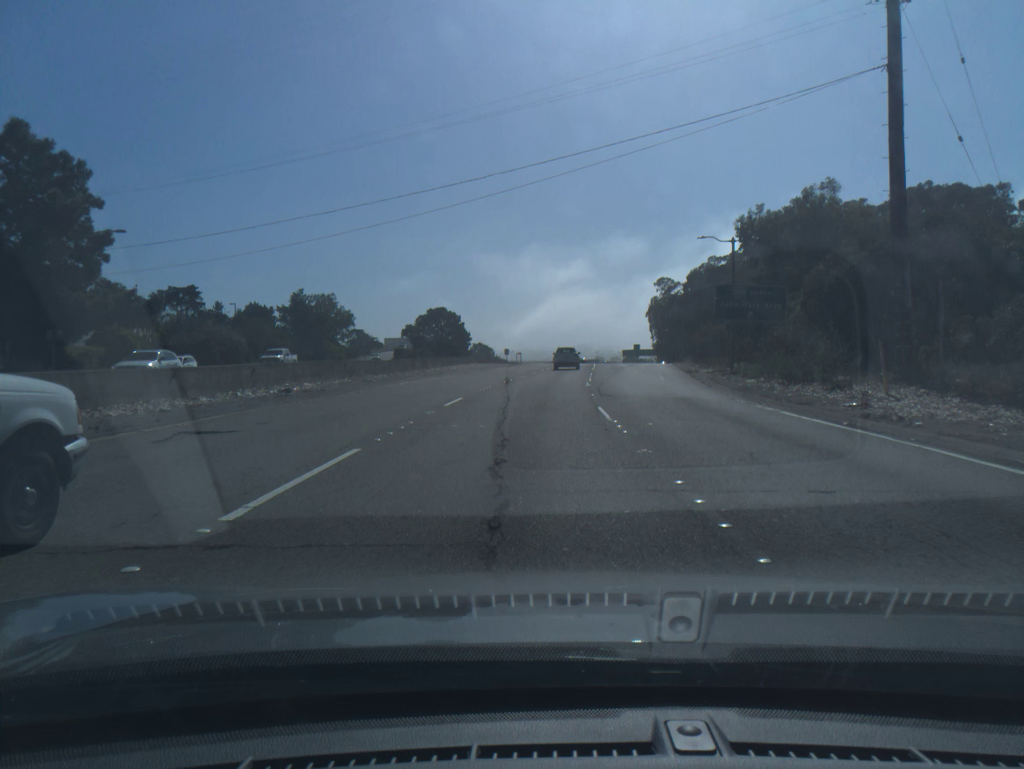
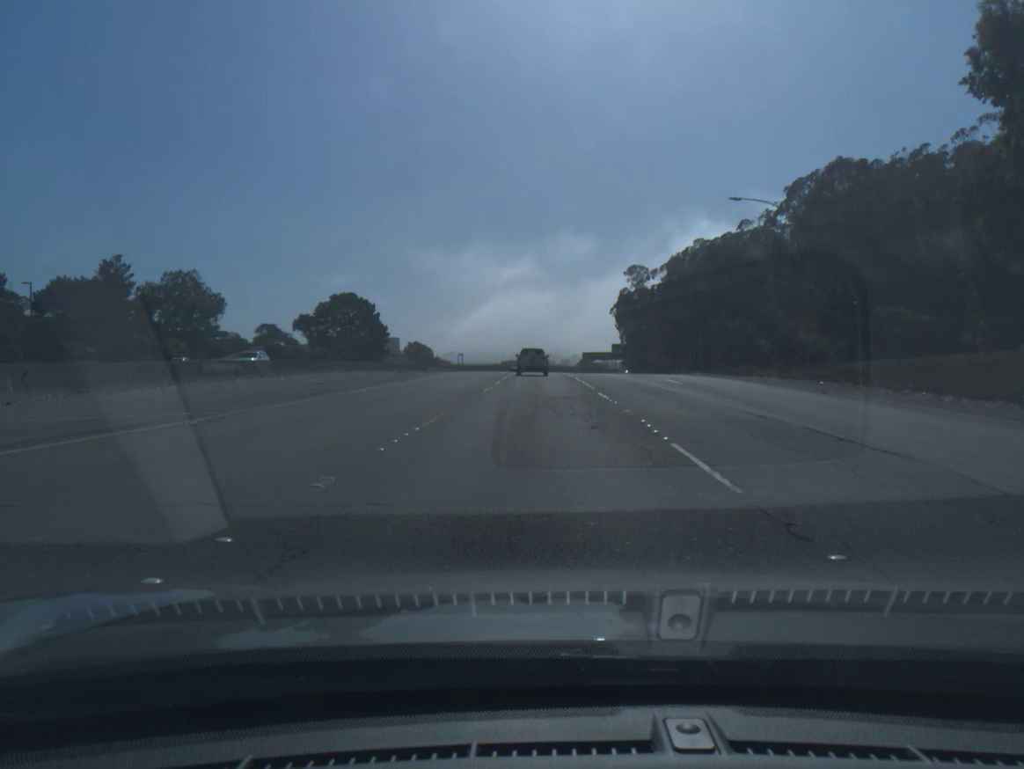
(+2.2, +54.1) m; +4°
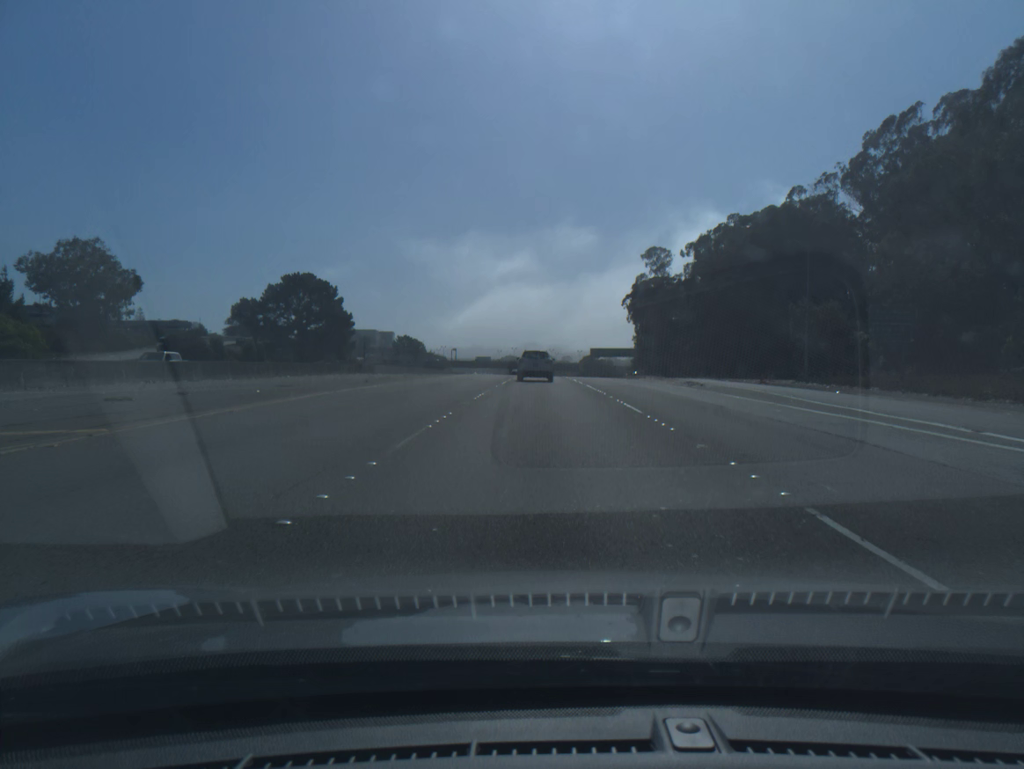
(+0.1, +34.9) m; 0°
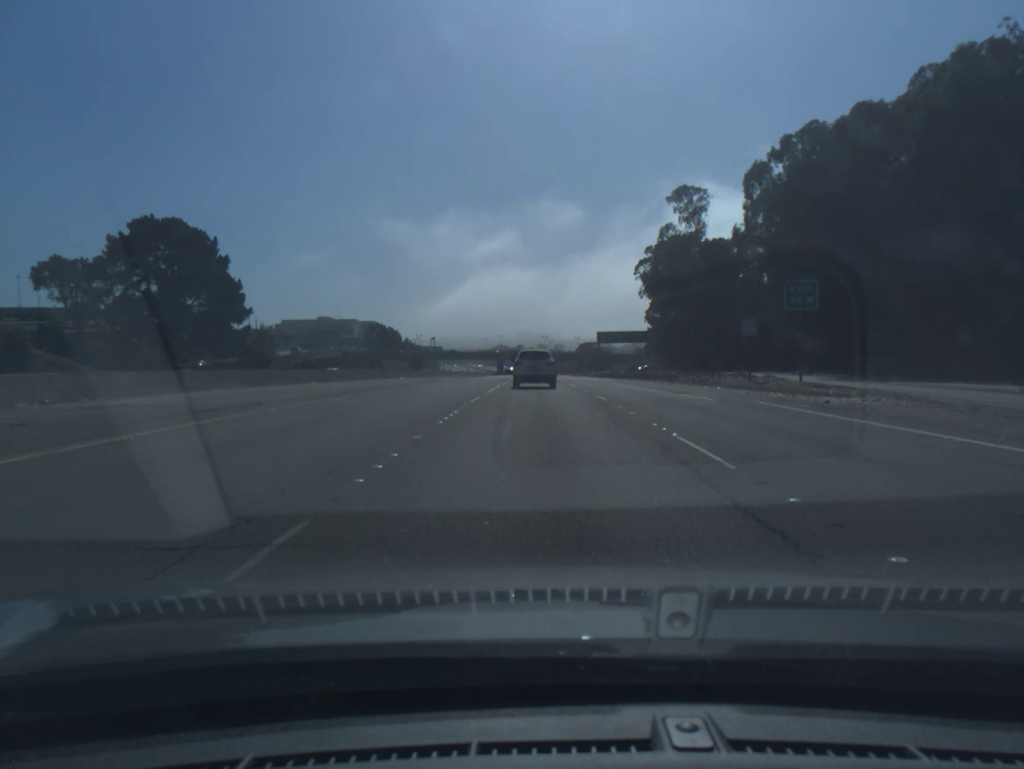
(+0.2, +51.0) m; +1°
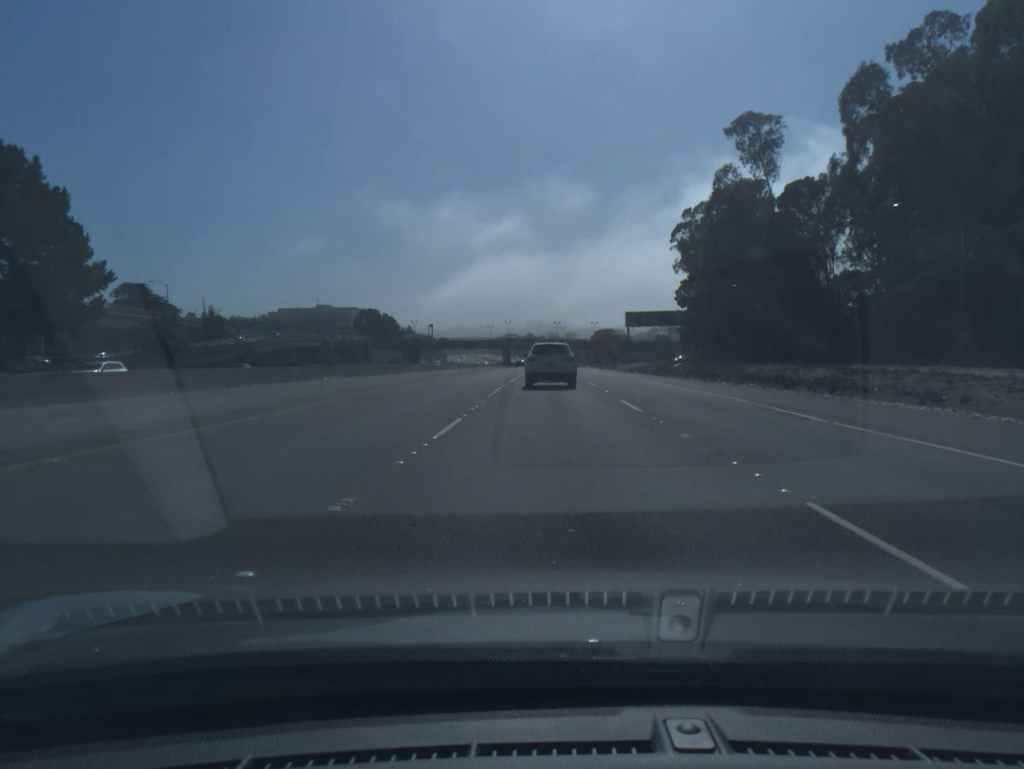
(-0.2, +34.4) m; -1°
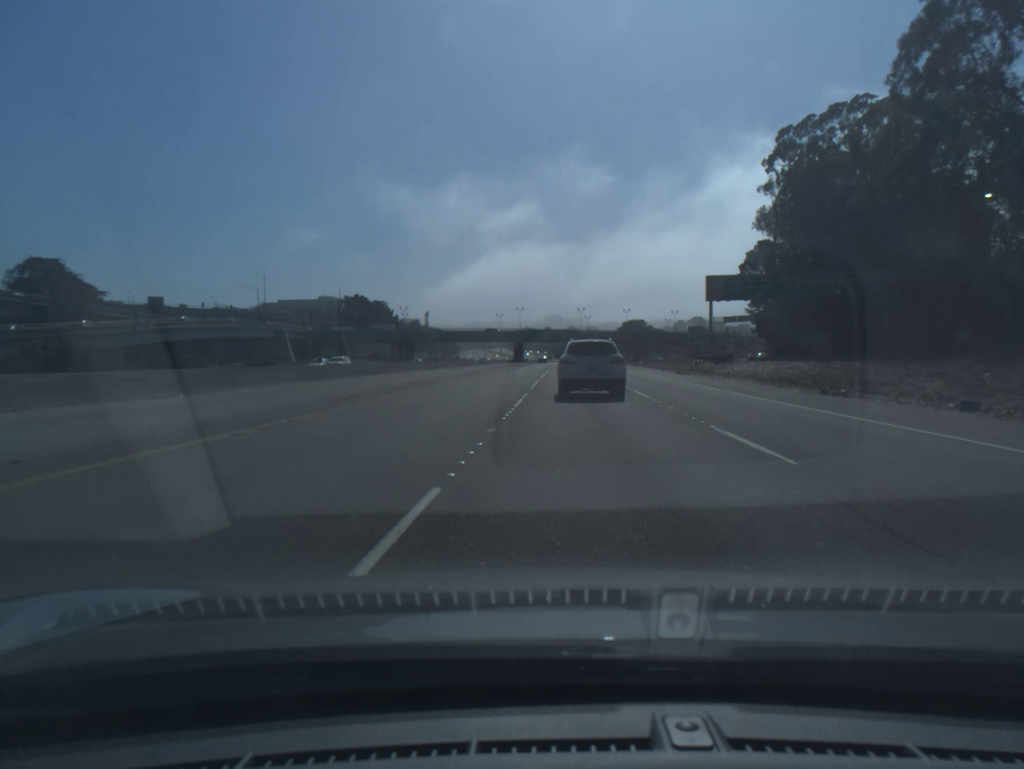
(-0.1, +52.4) m; -1°
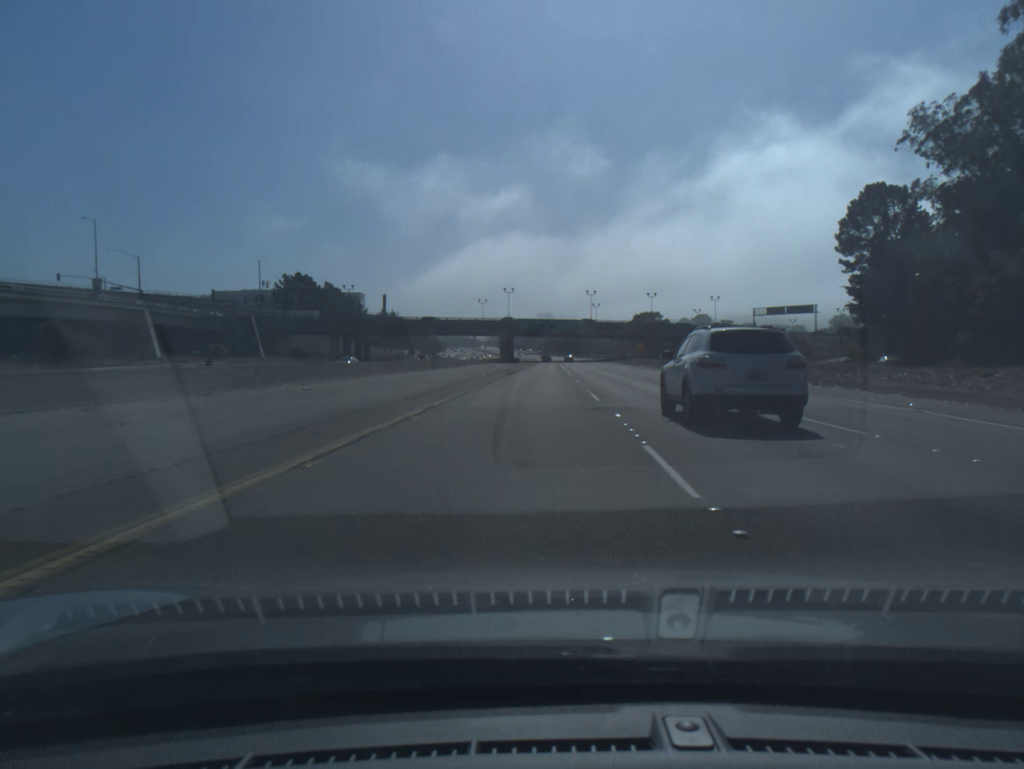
(-0.8, +55.9) m; 0°
